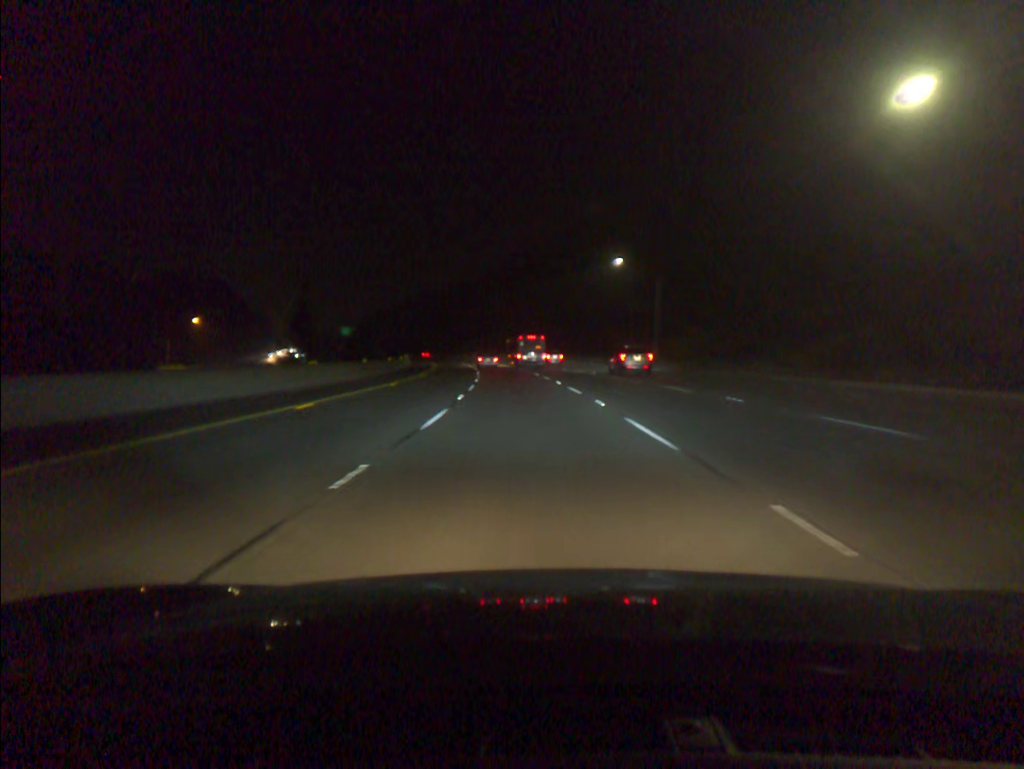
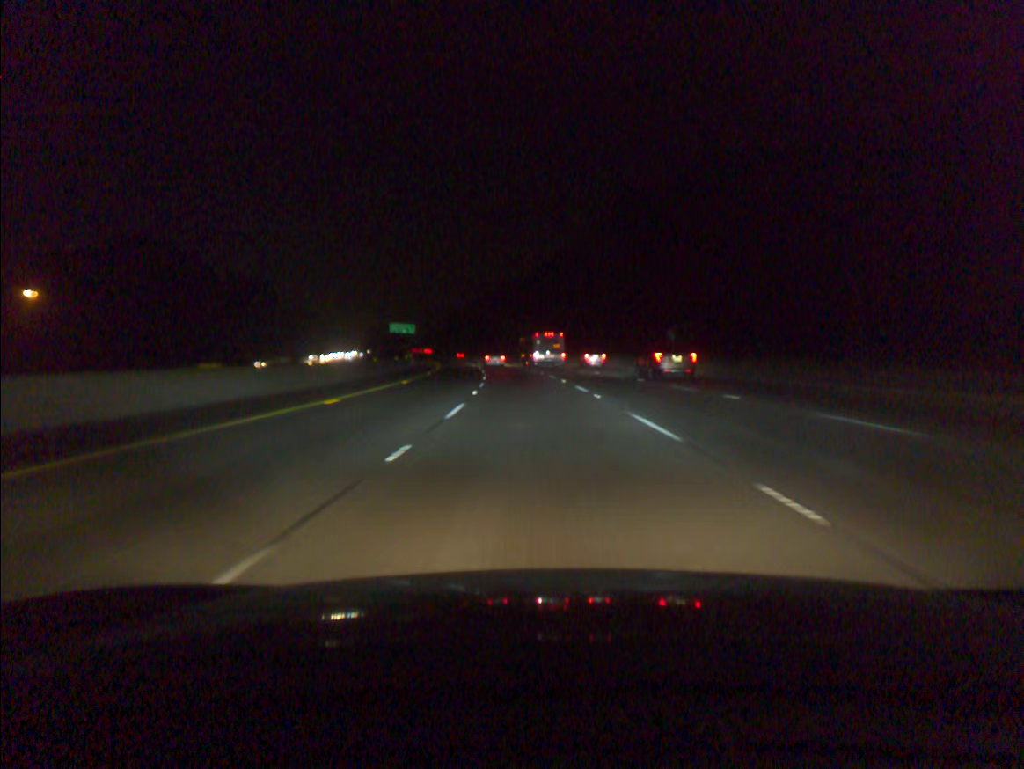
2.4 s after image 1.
(-4.3, +71.4) m; -7°
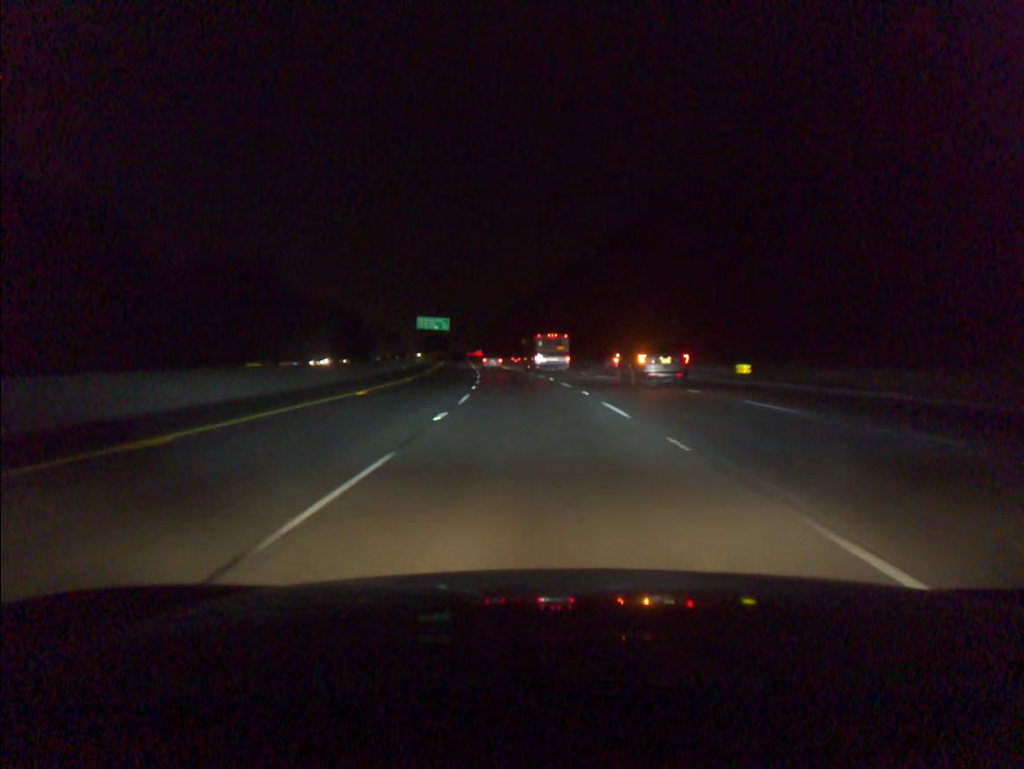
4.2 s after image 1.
(-2.1, +53.8) m; -5°
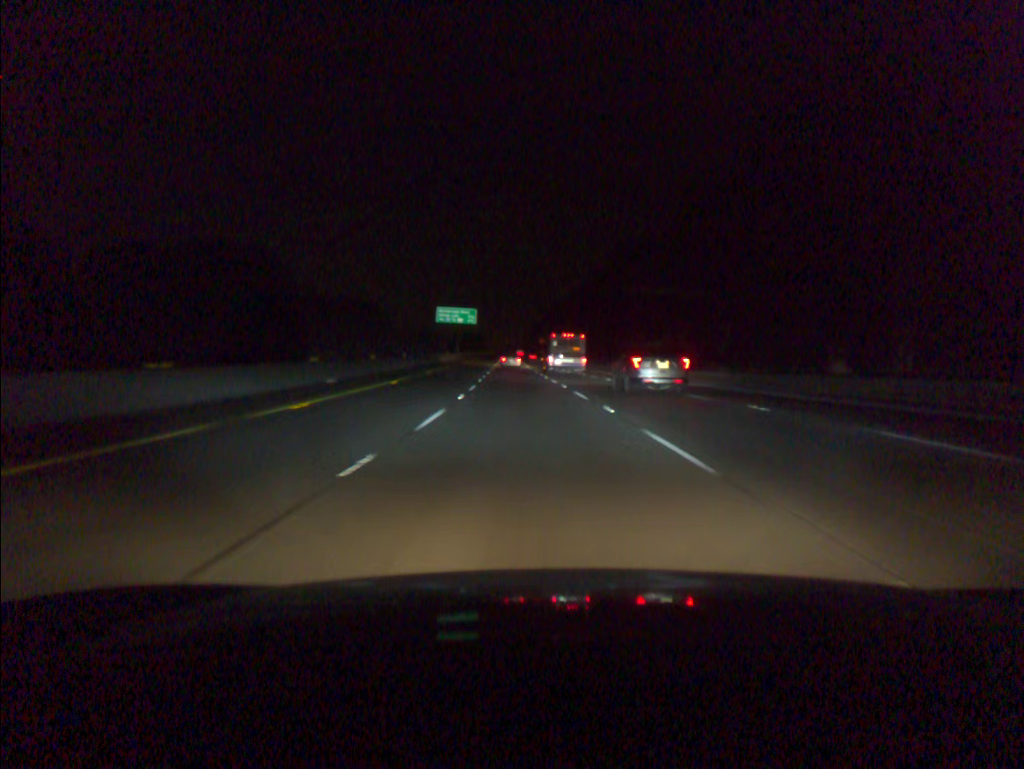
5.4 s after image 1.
(-1.0, +36.0) m; -3°
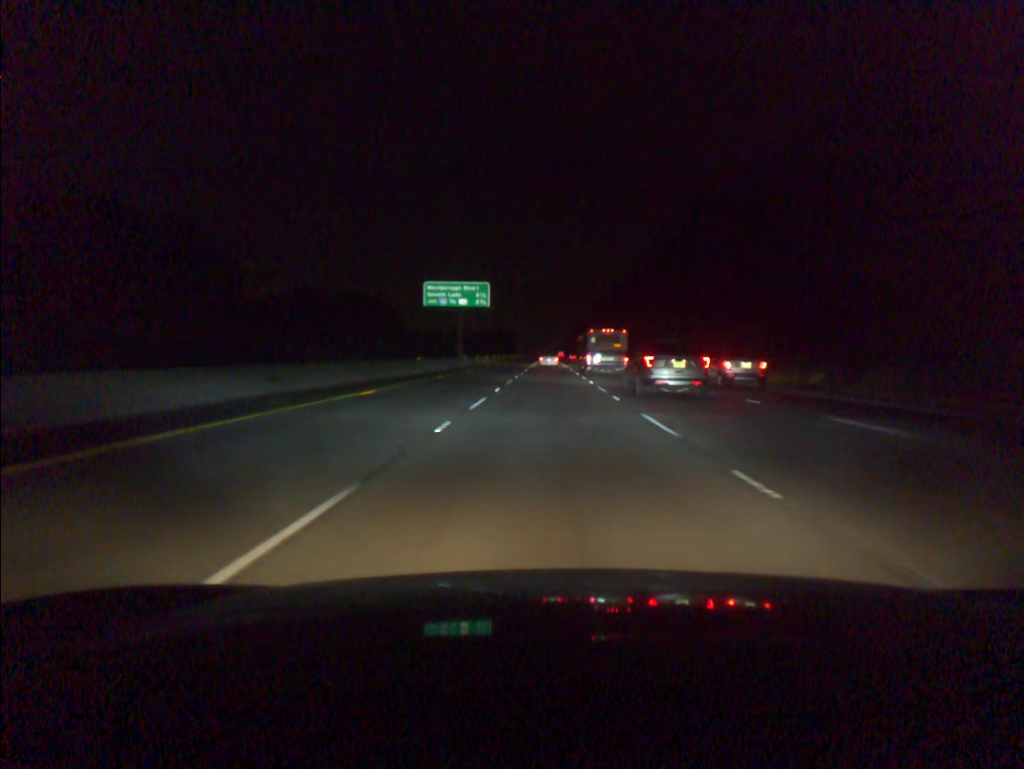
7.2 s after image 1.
(-1.9, +54.3) m; -3°
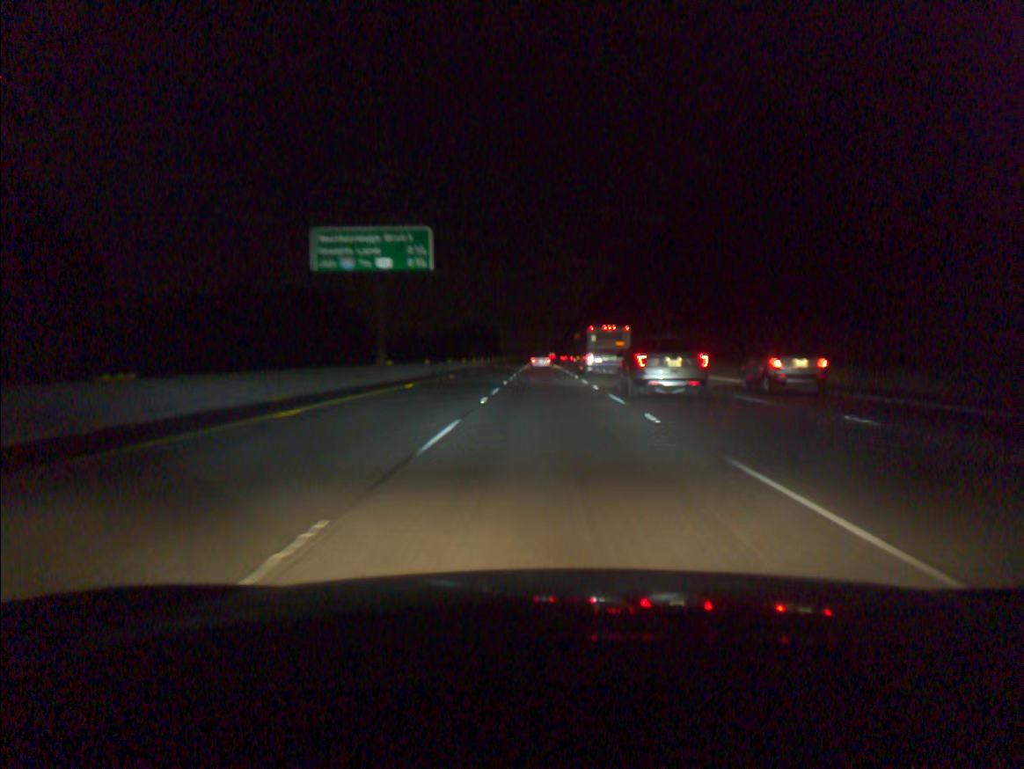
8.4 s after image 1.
(+0.1, +36.4) m; +1°
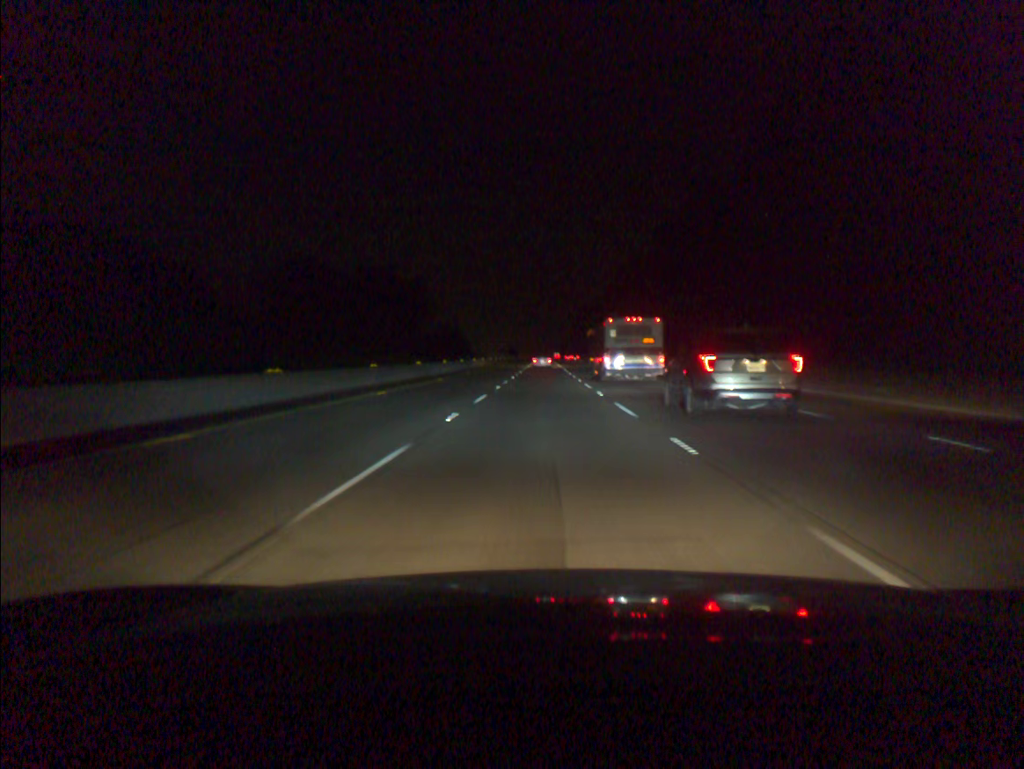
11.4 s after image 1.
(+0.1, +91.8) m; 0°
